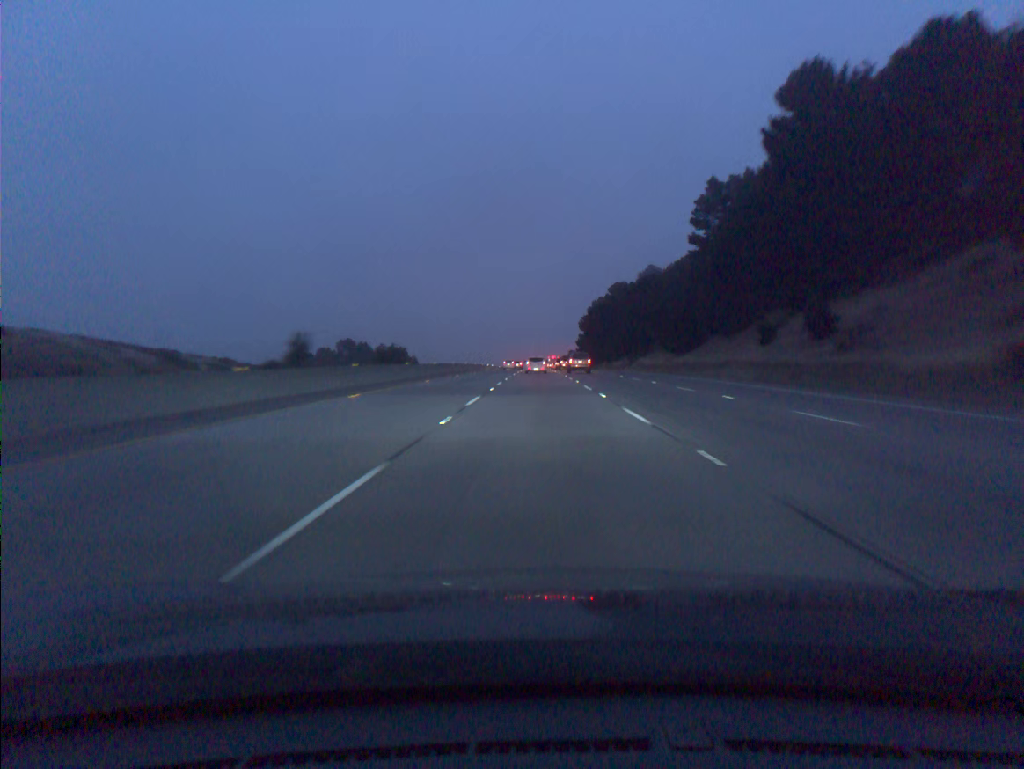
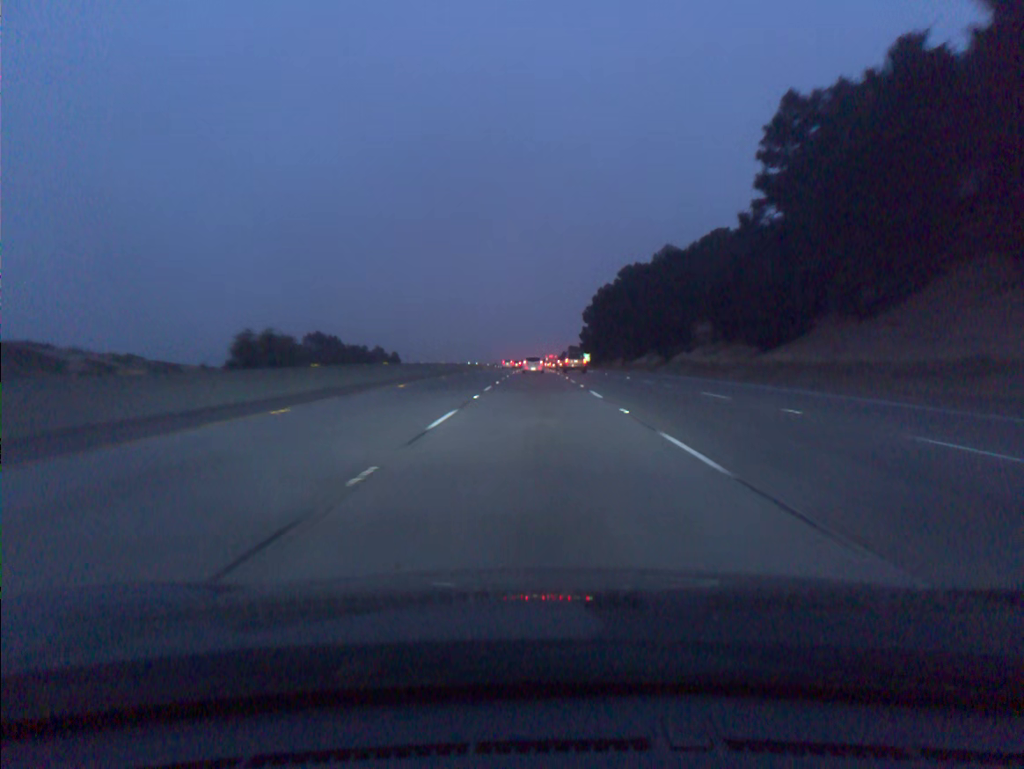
(+0.1, +35.3) m; 0°
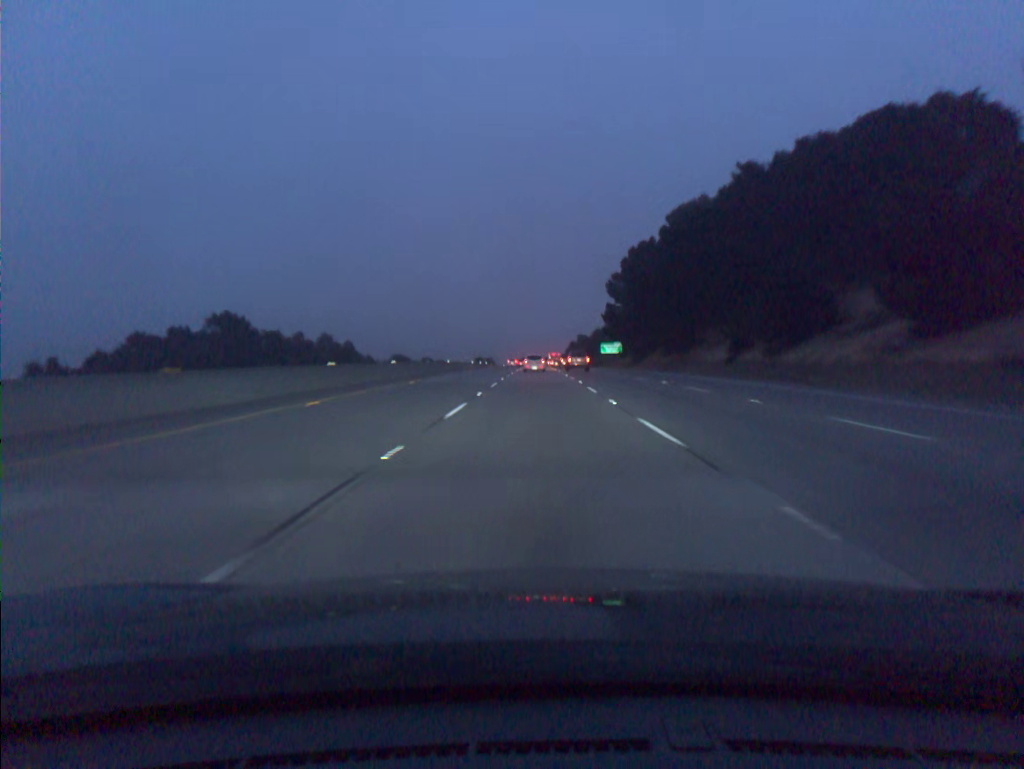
(-0.2, +70.7) m; 0°
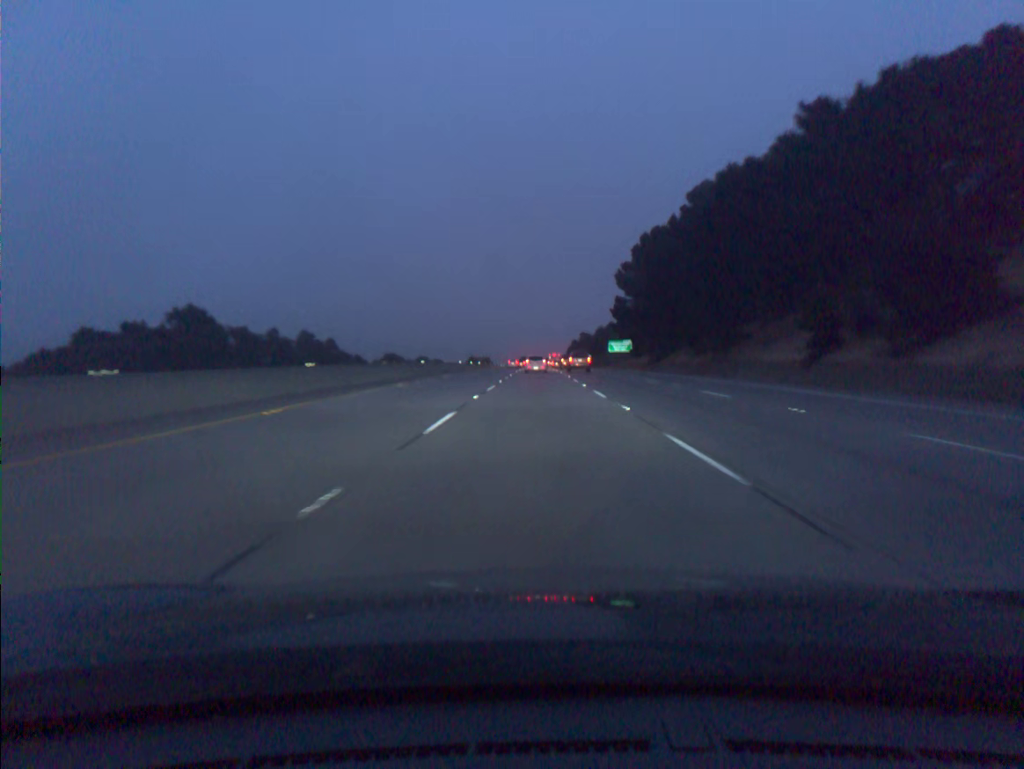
(0.0, +17.6) m; 0°
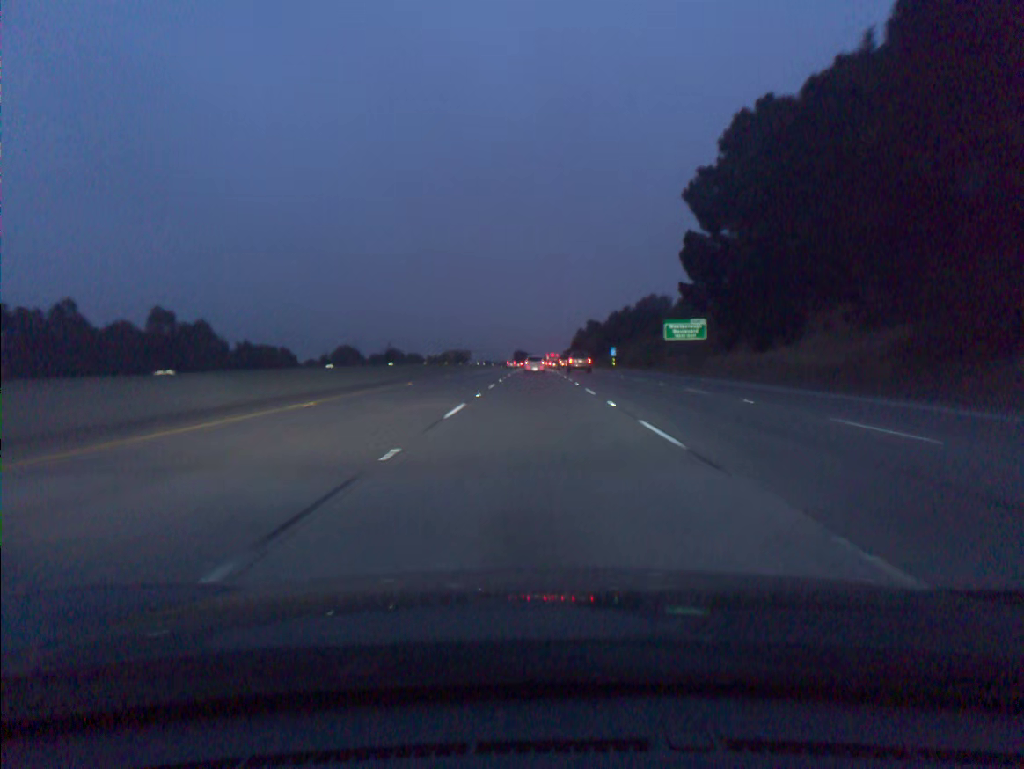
(+0.1, +70.1) m; 0°
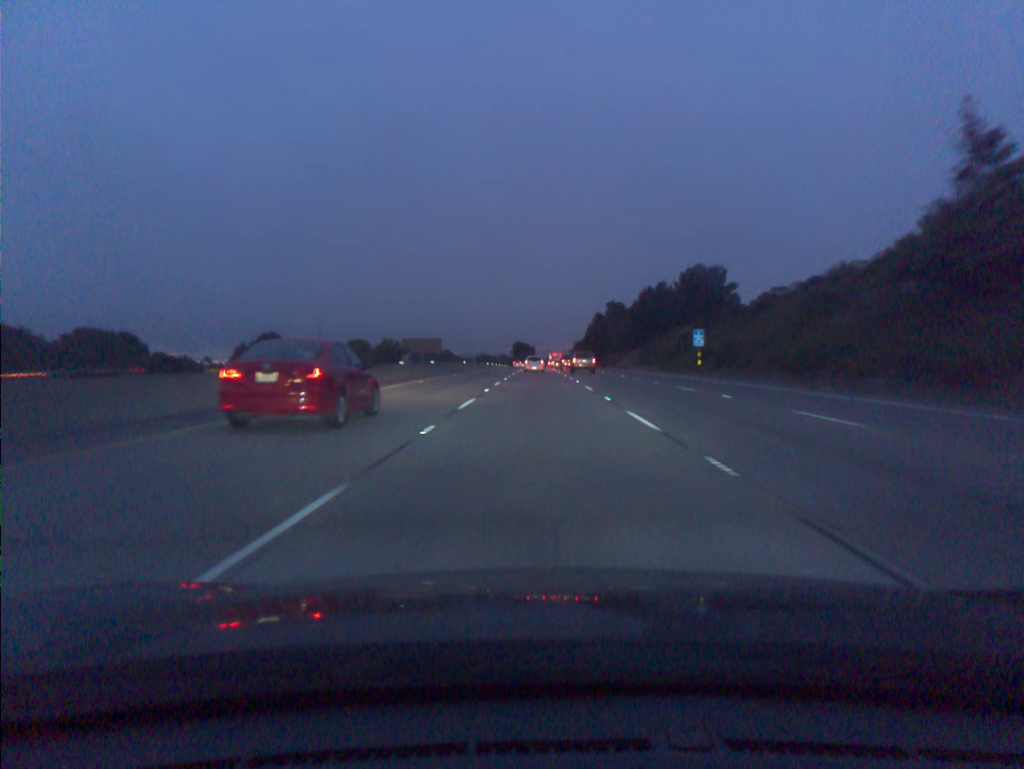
(-0.2, +70.7) m; 0°
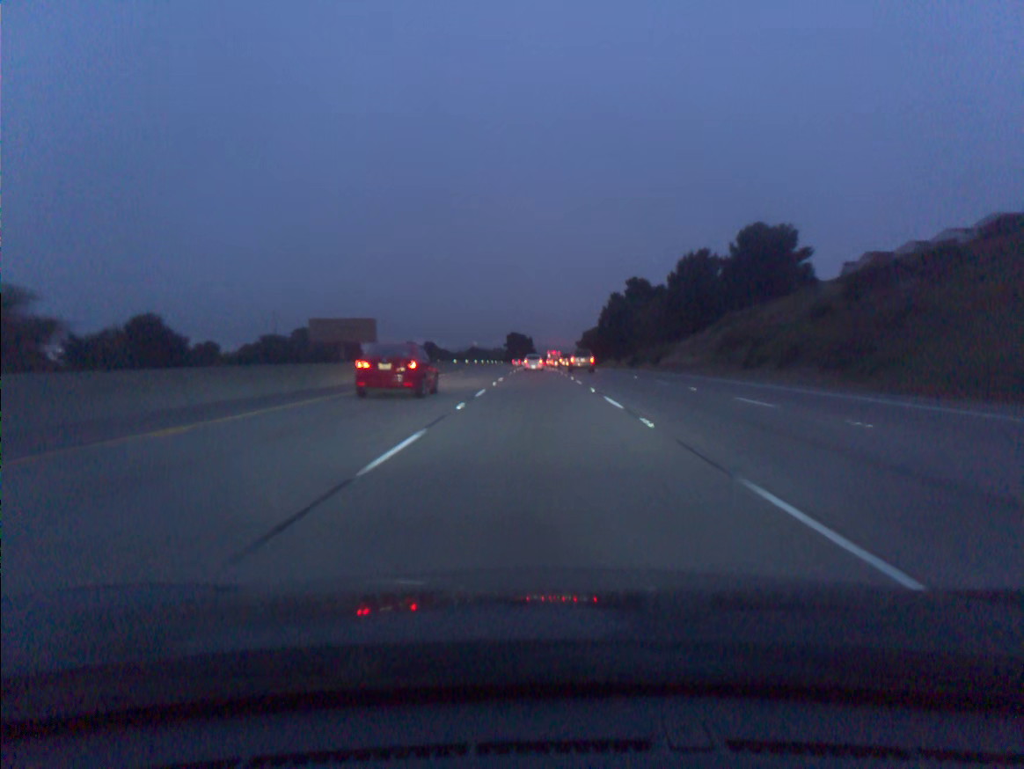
(+0.1, +53.7) m; 0°
